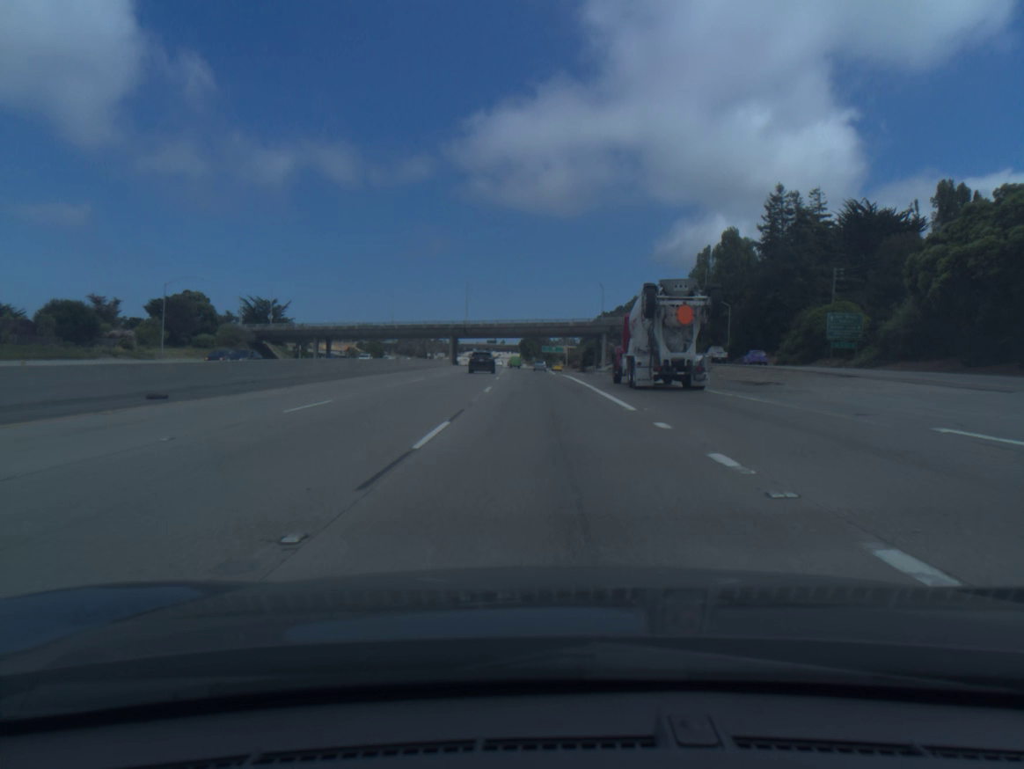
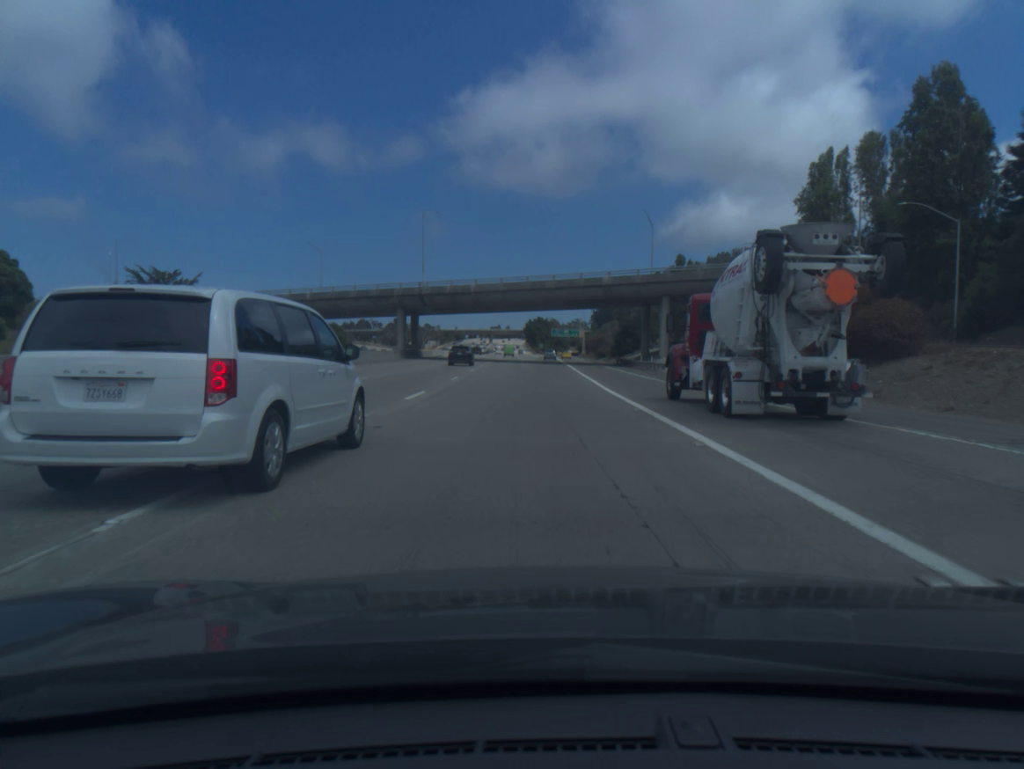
(-0.7, +64.8) m; -1°
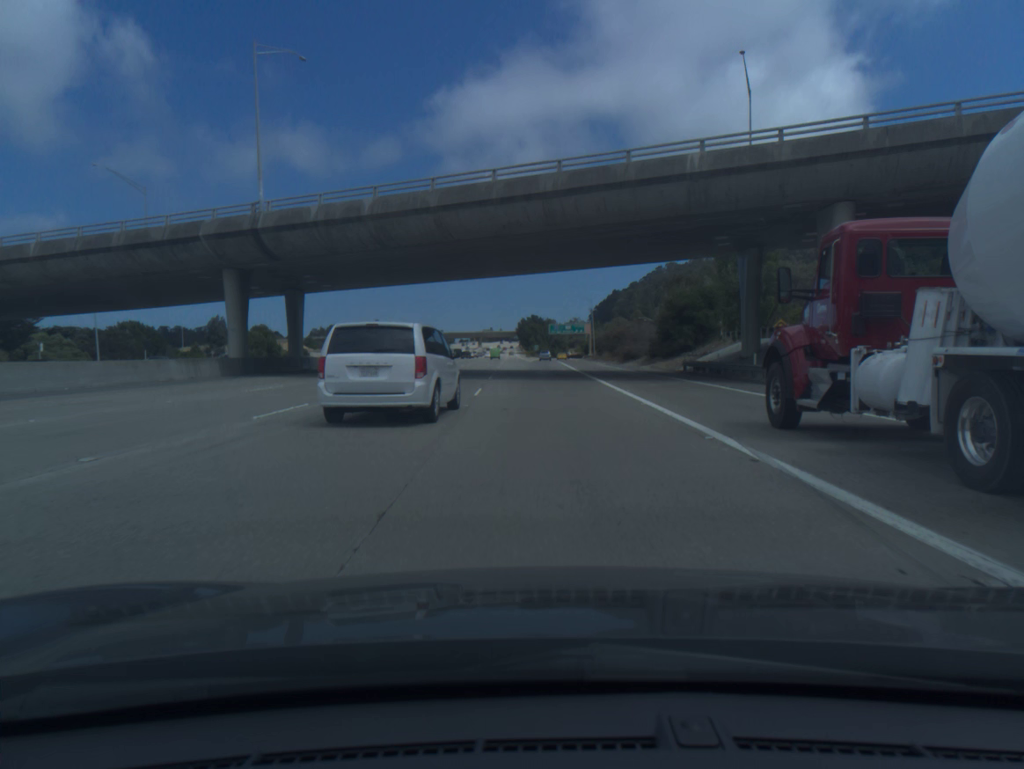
(+0.3, +50.5) m; +1°
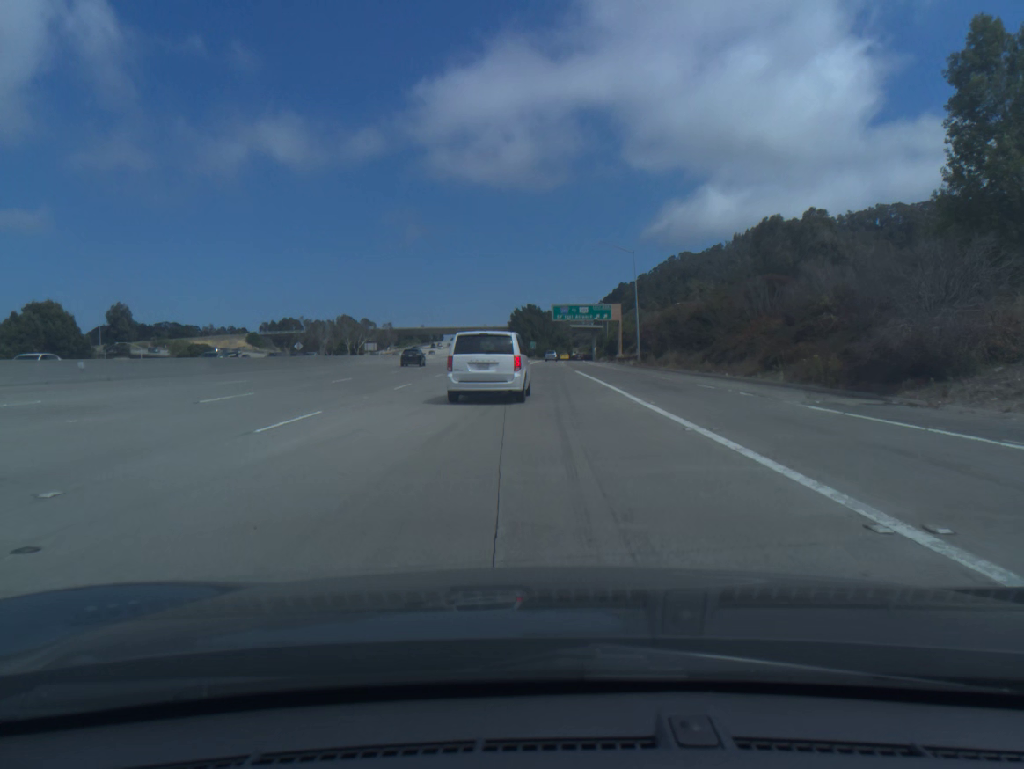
(+0.2, +69.4) m; 0°
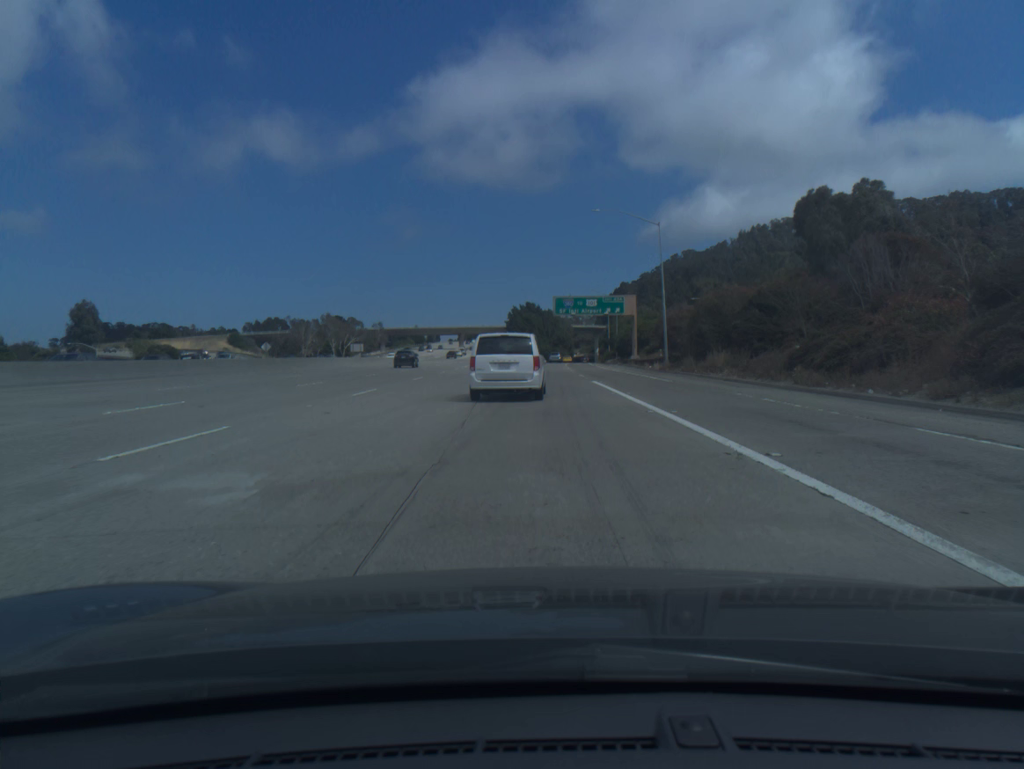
(0.0, +17.7) m; 0°
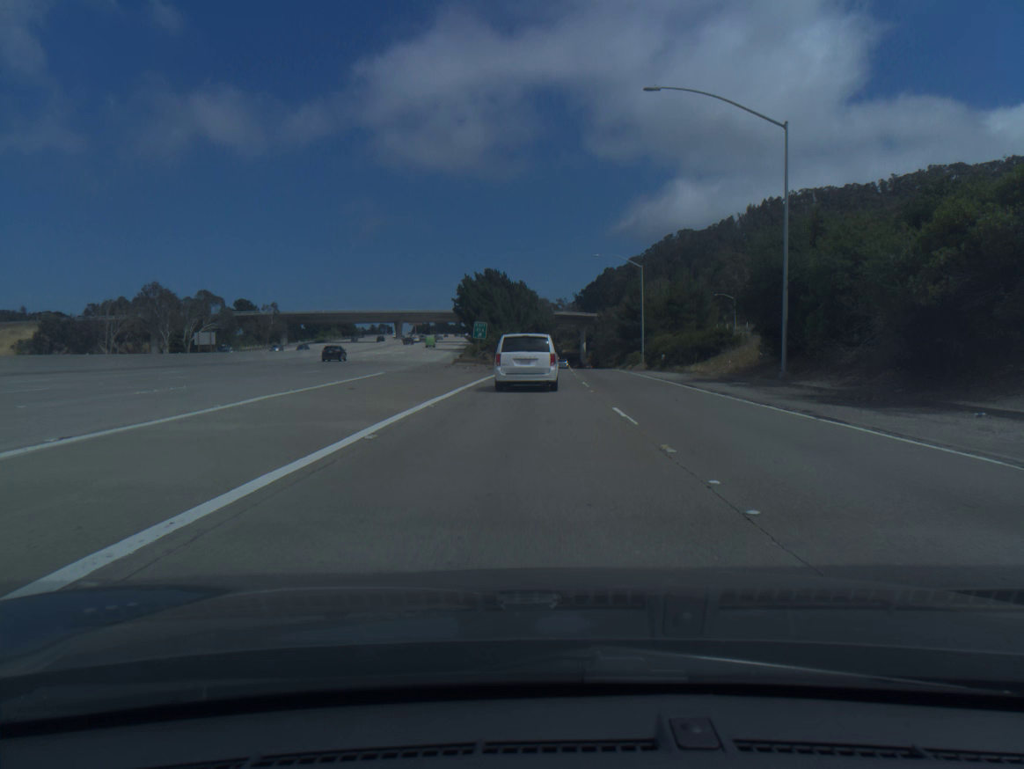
(+1.0, +88.7) m; +2°
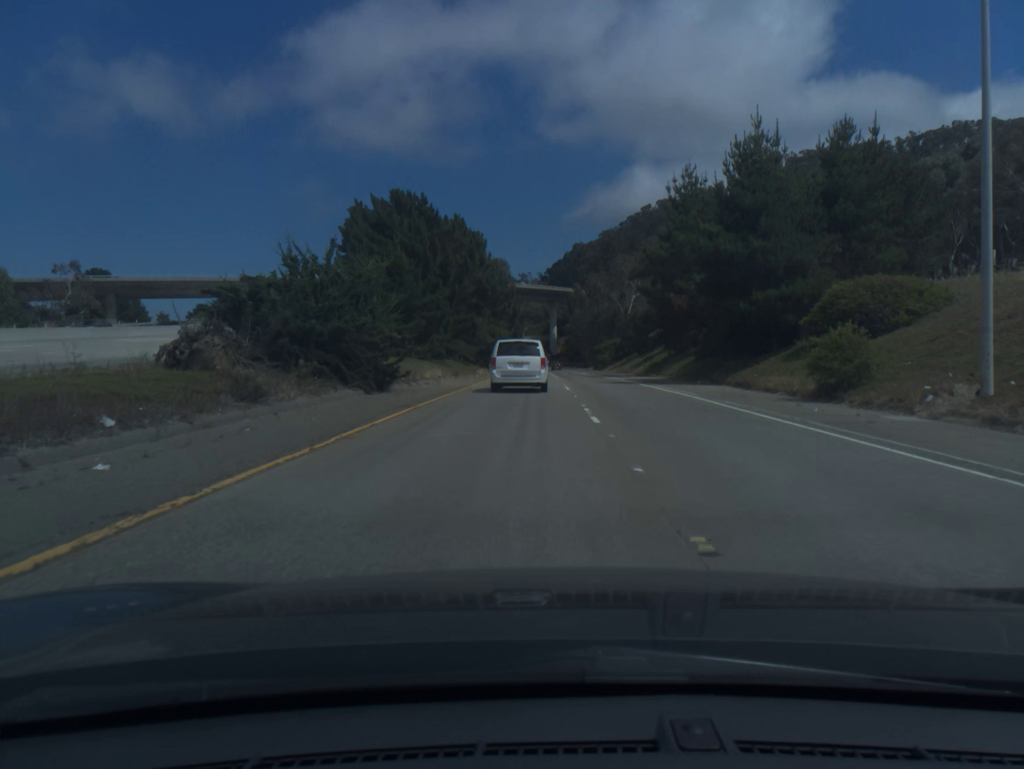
(+1.2, +68.9) m; +2°
